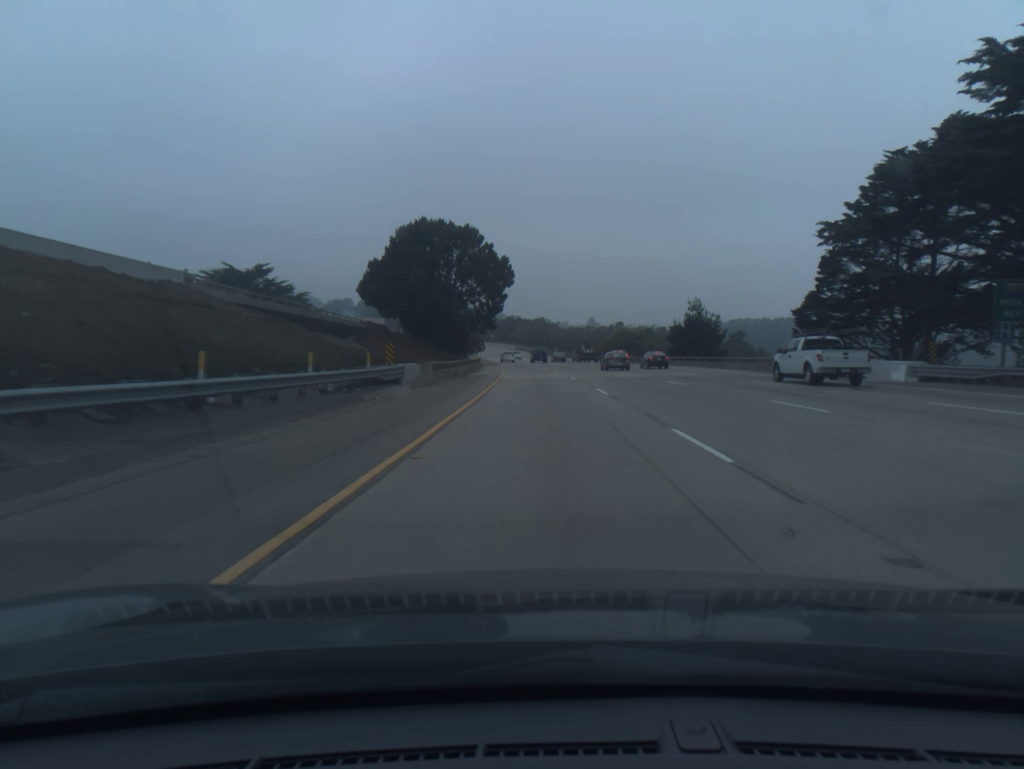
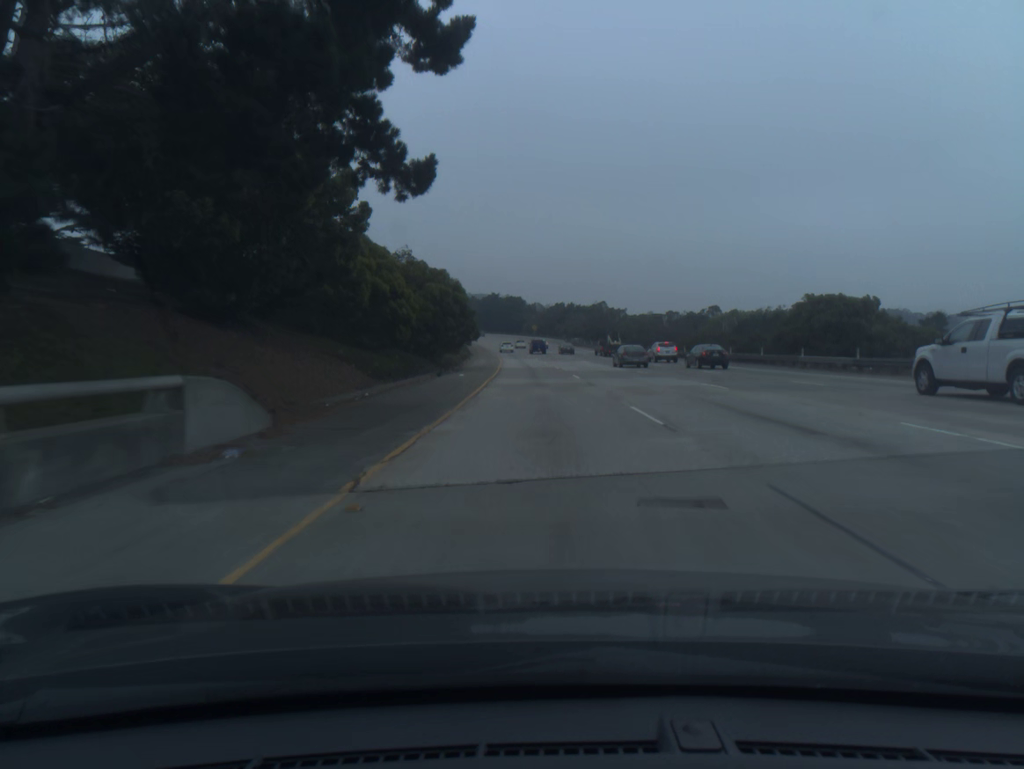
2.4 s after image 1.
(-2.5, +80.8) m; -4°
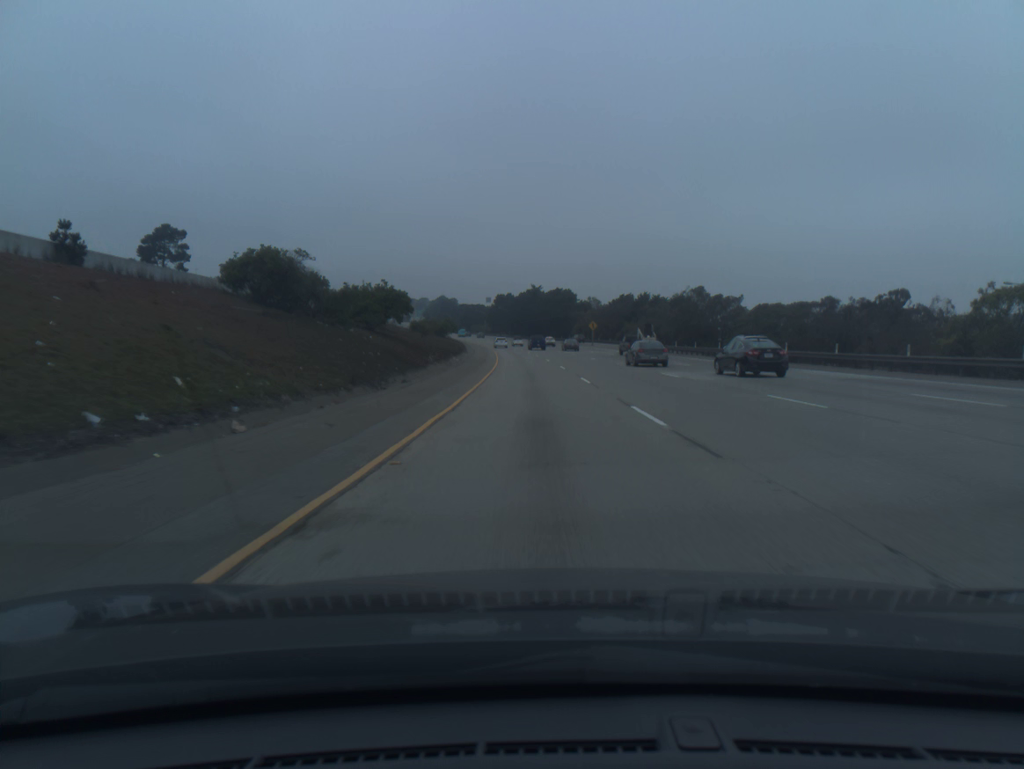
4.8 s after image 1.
(-2.6, +80.7) m; -4°
